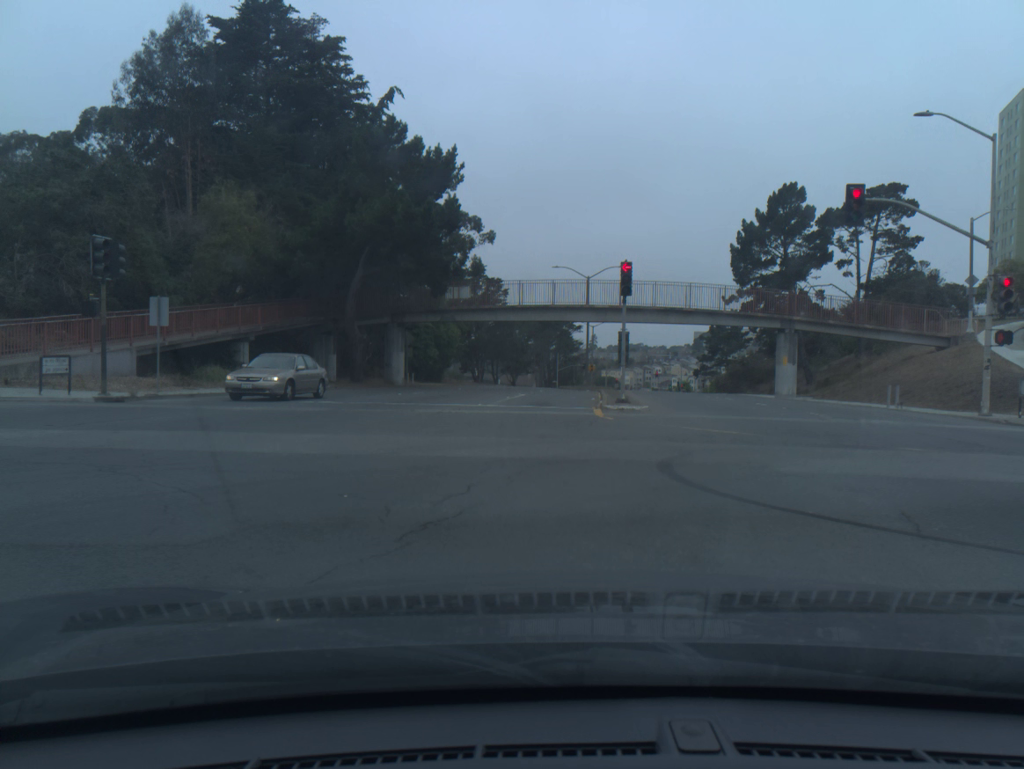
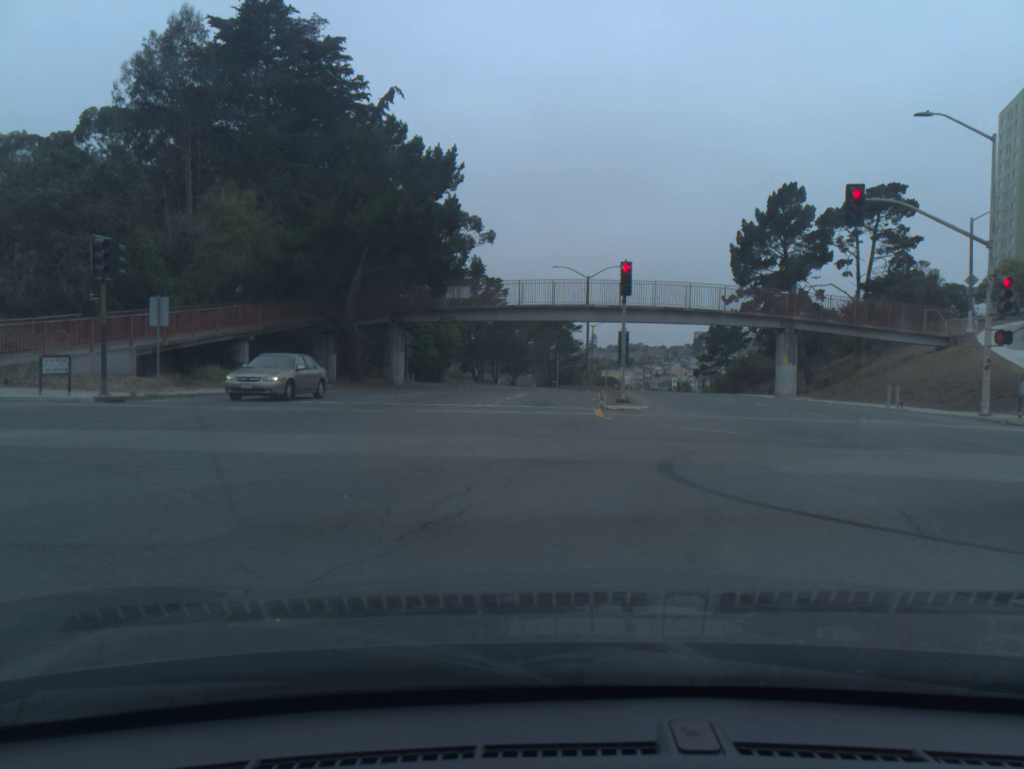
(0.0, 0.0) m; 0°
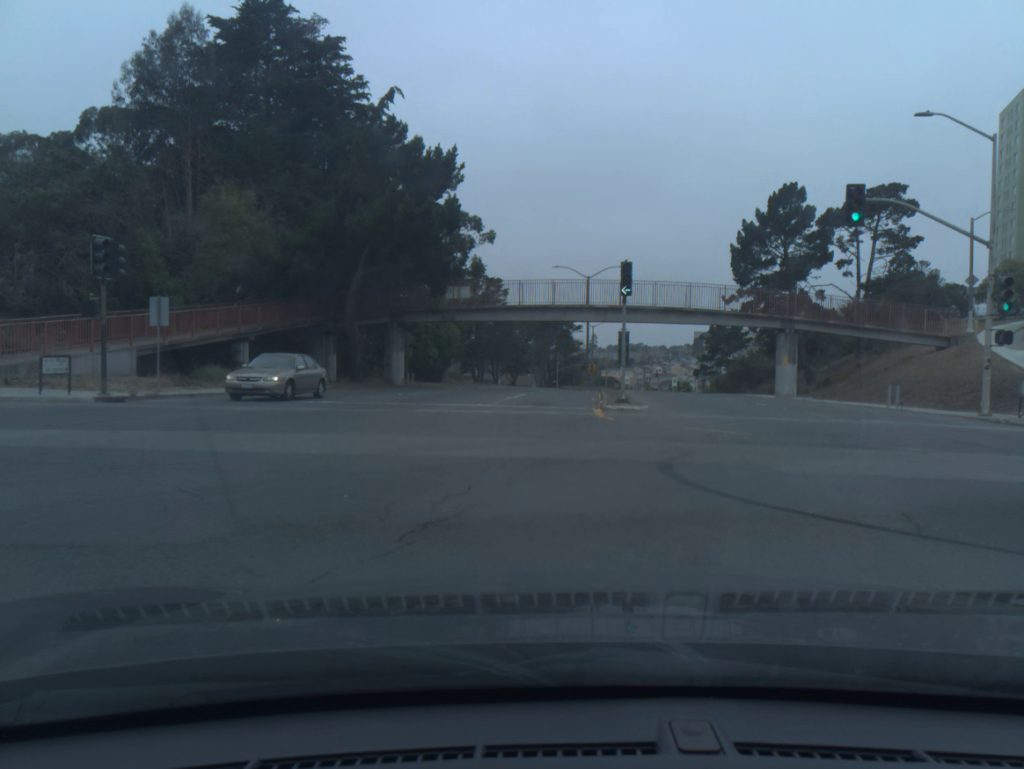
(0.0, 0.0) m; 0°
